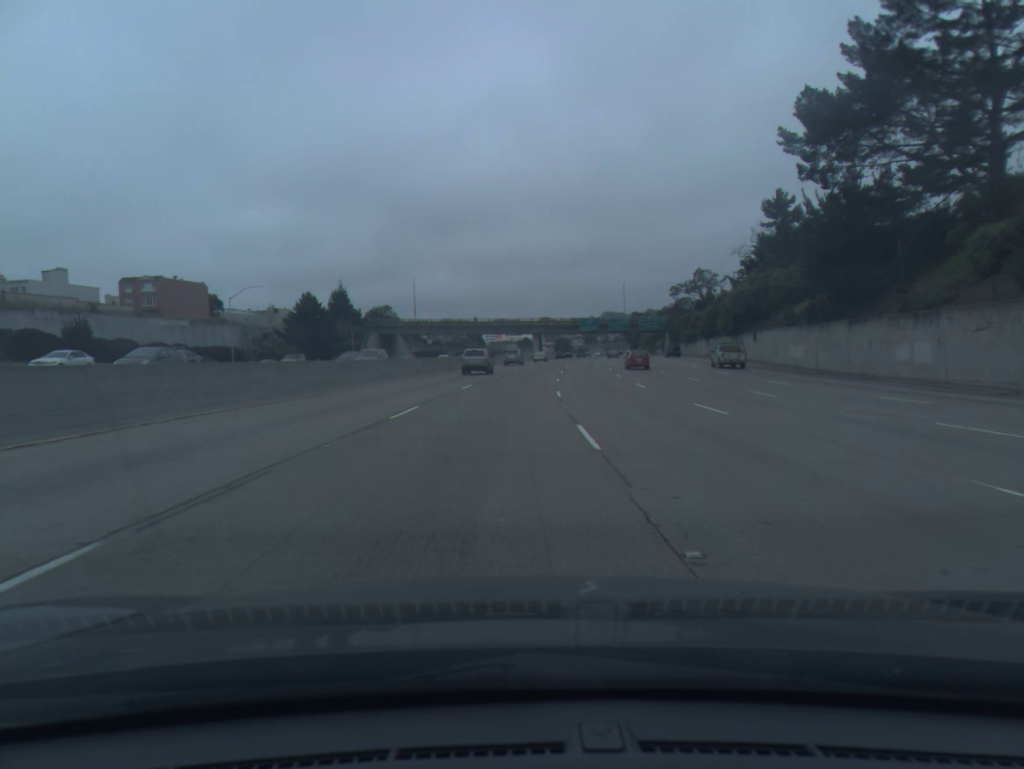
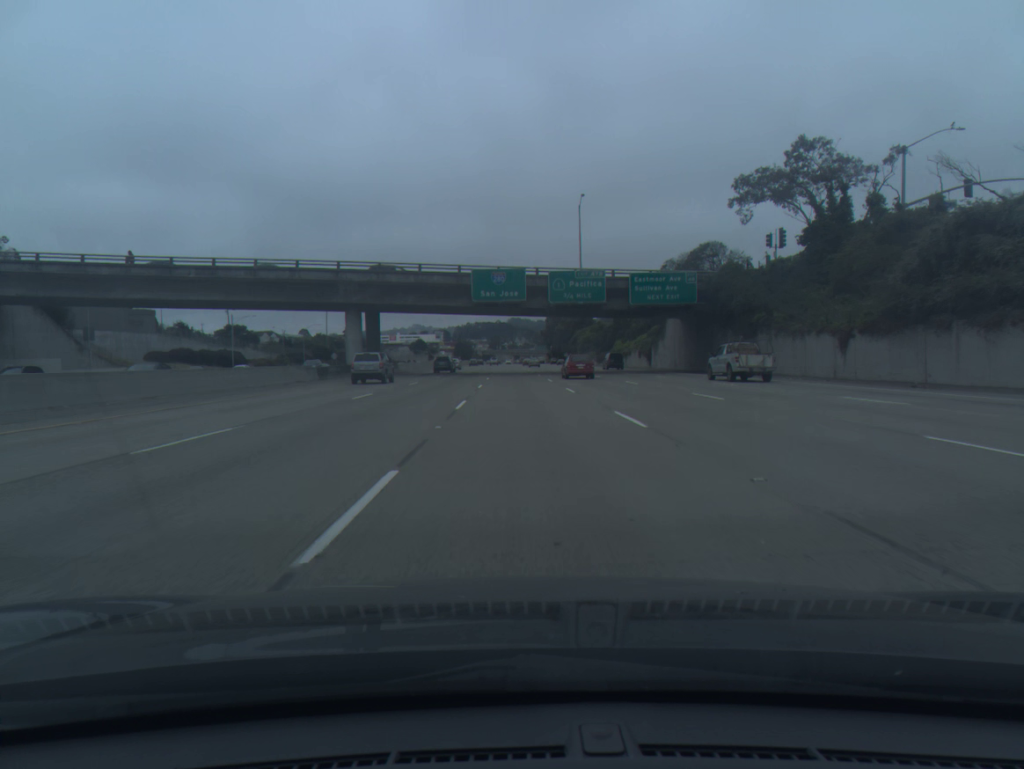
(+9.7, +107.4) m; +7°
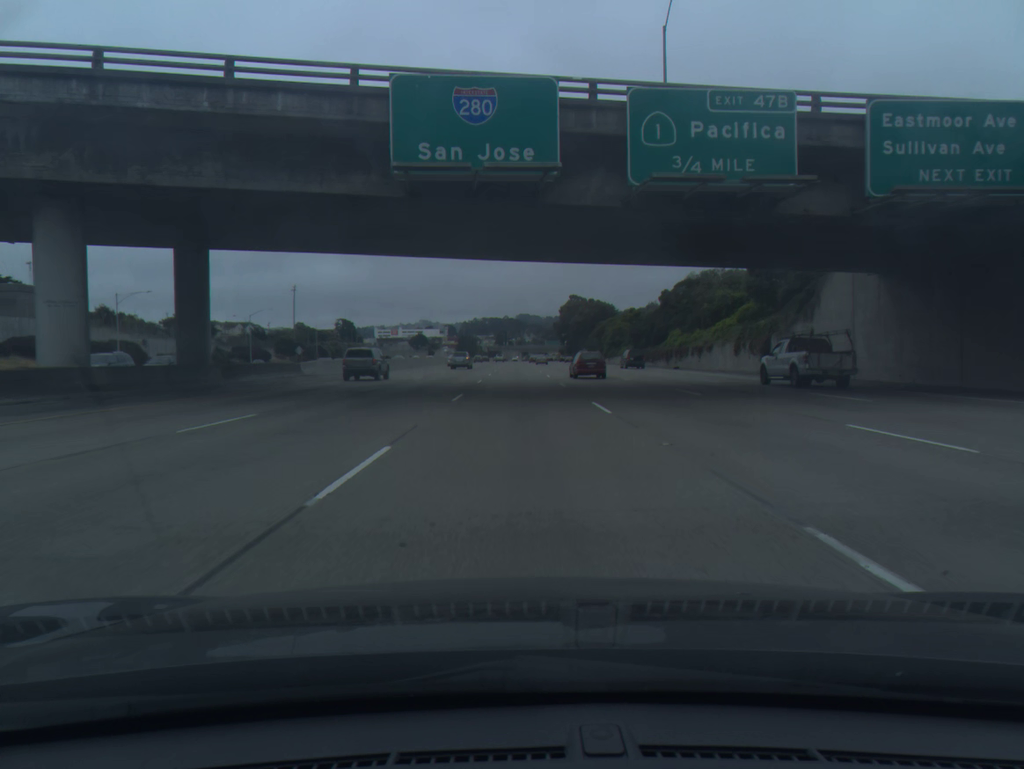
(-0.2, +42.0) m; -1°
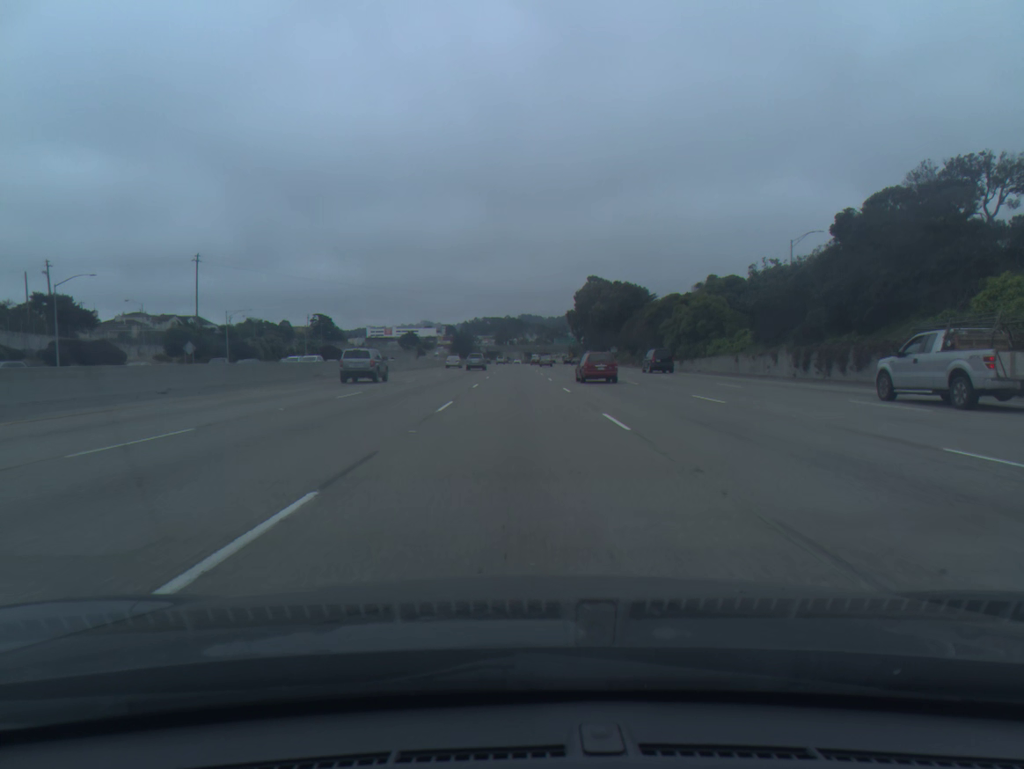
(-0.2, +62.0) m; 0°
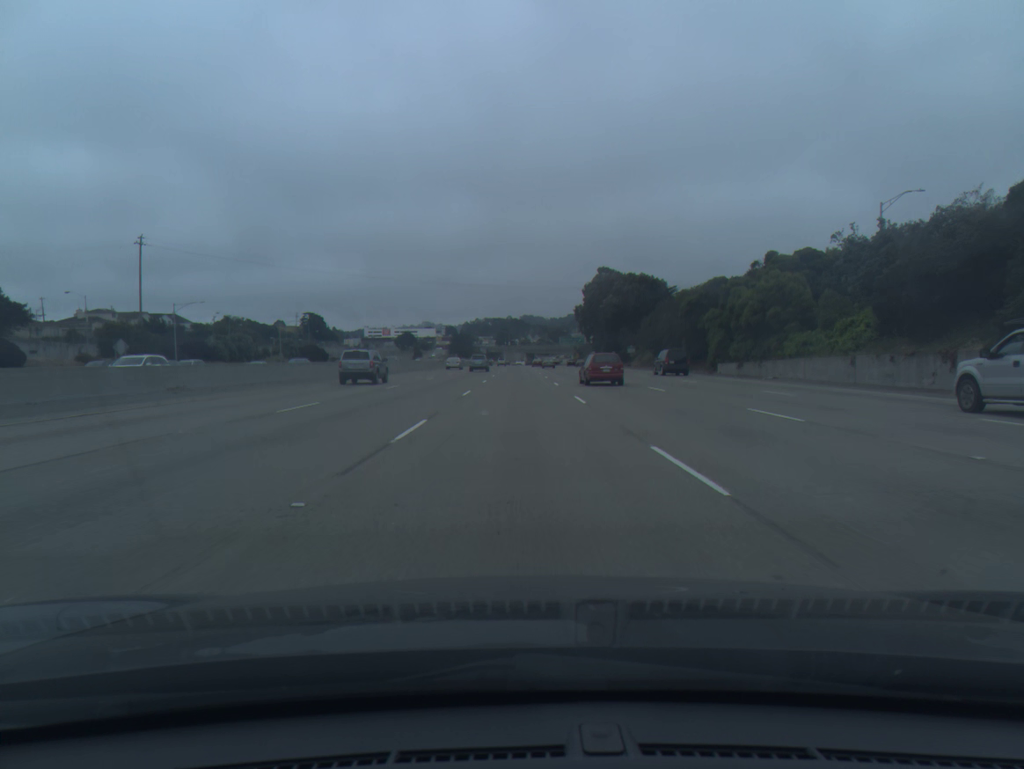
(0.0, +20.6) m; 0°
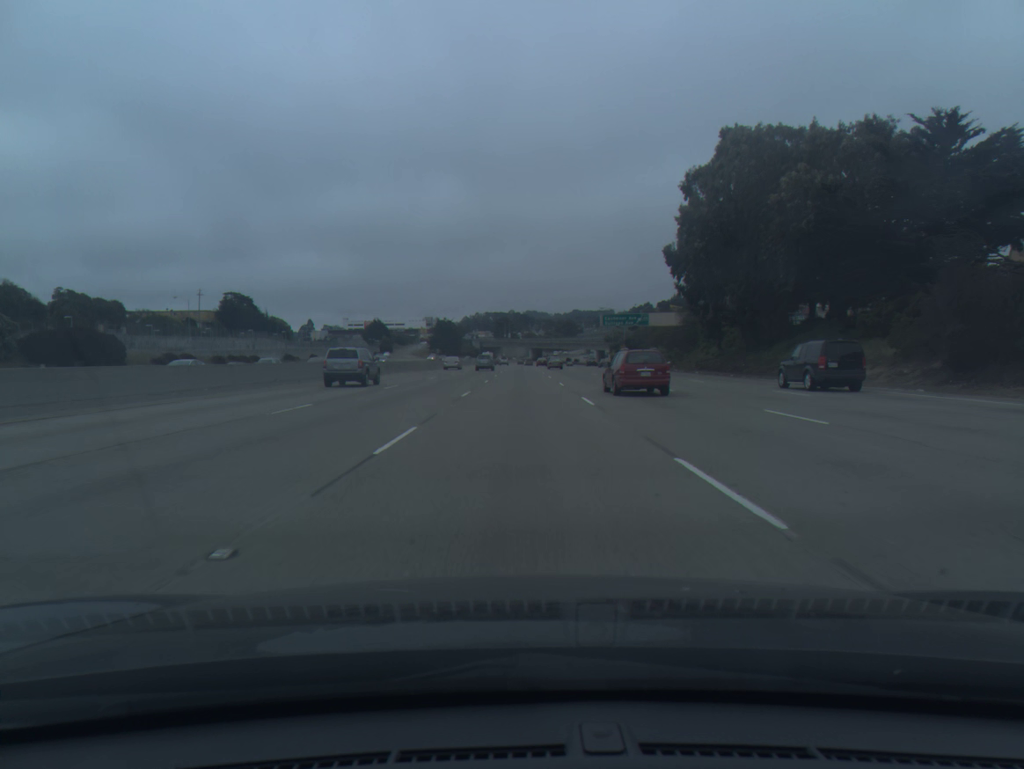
(-0.2, +103.9) m; 0°
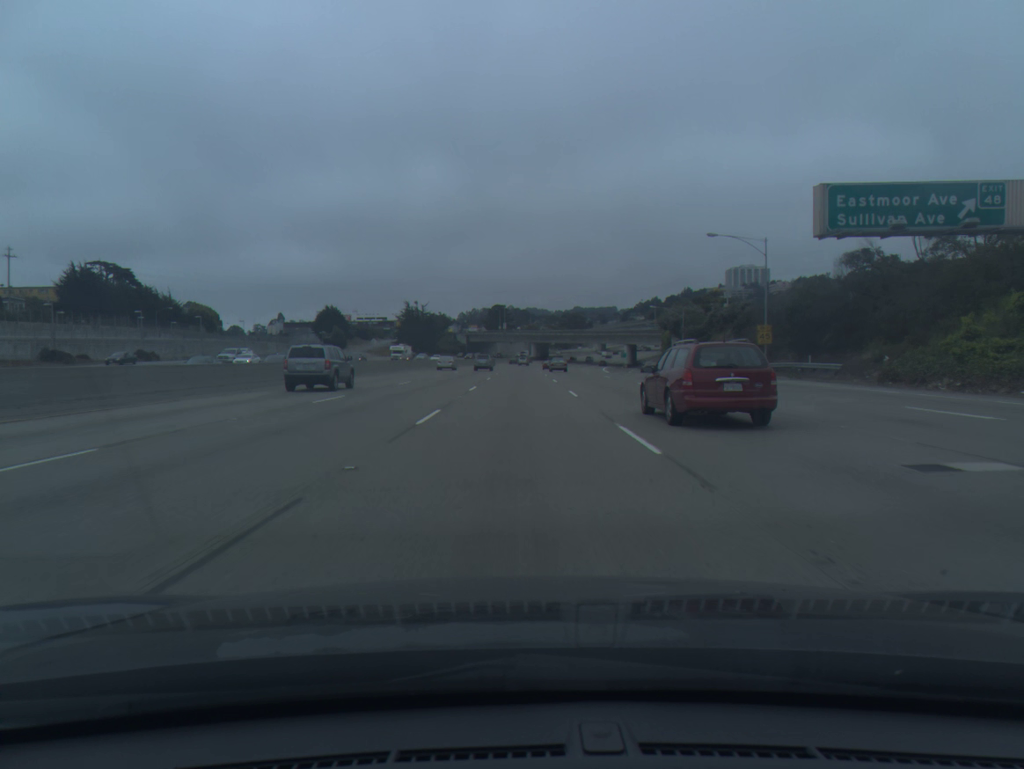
(+0.4, +83.6) m; 0°
